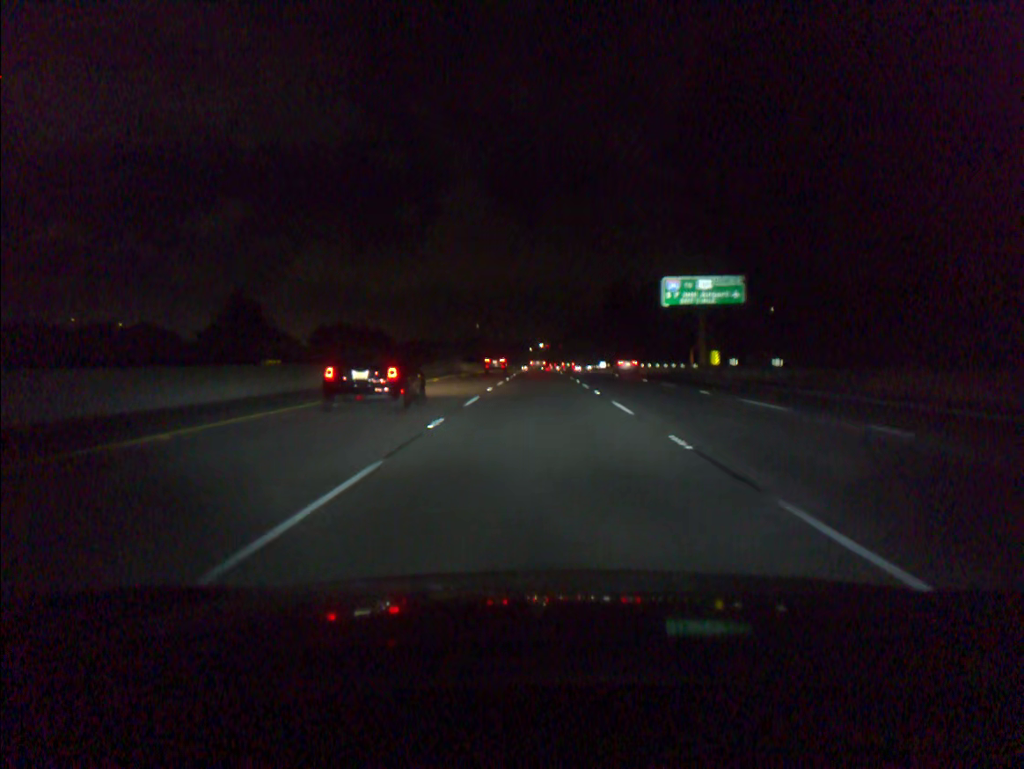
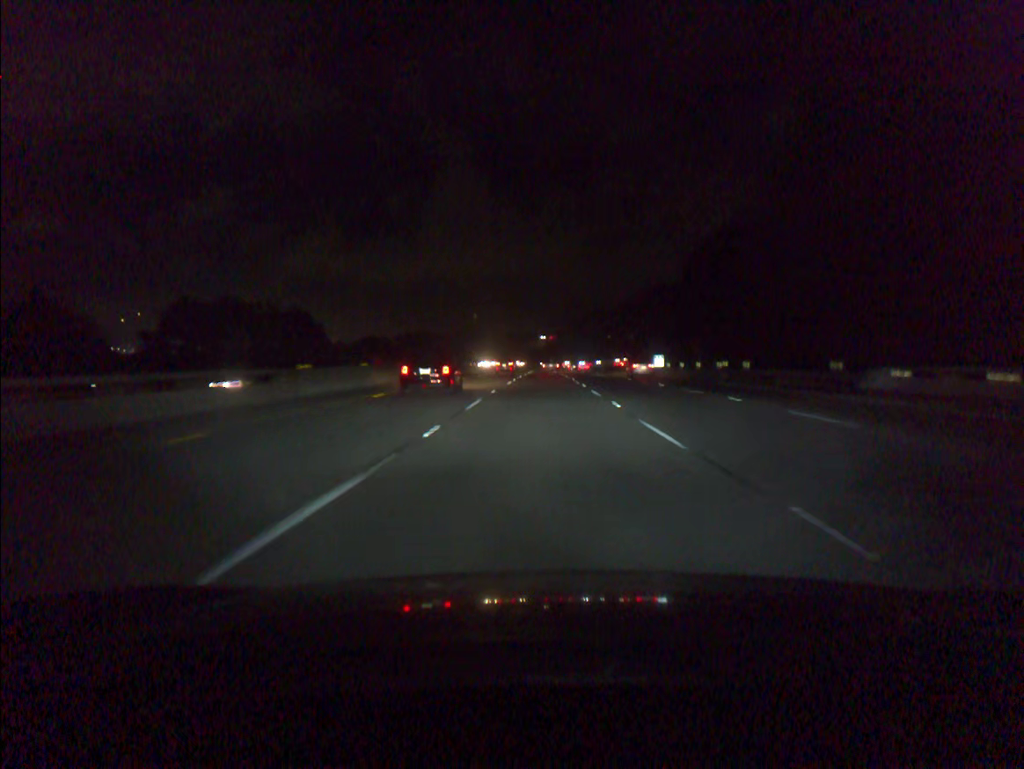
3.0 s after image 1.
(-0.2, +91.9) m; 0°
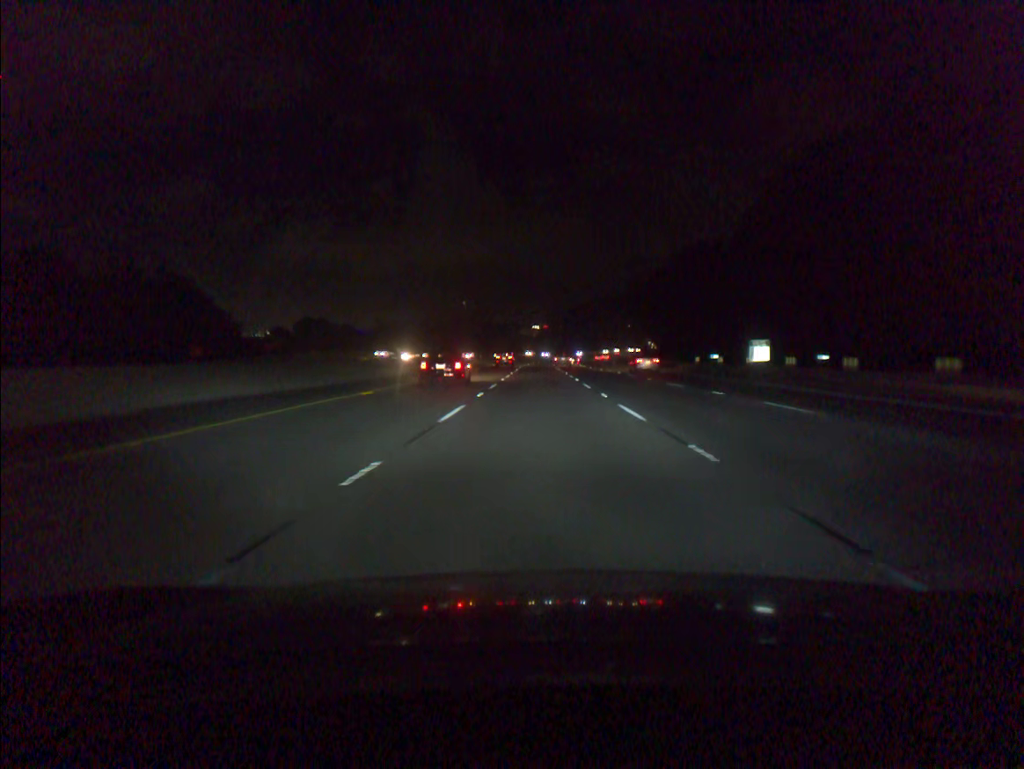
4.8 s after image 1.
(+0.2, +55.2) m; 0°
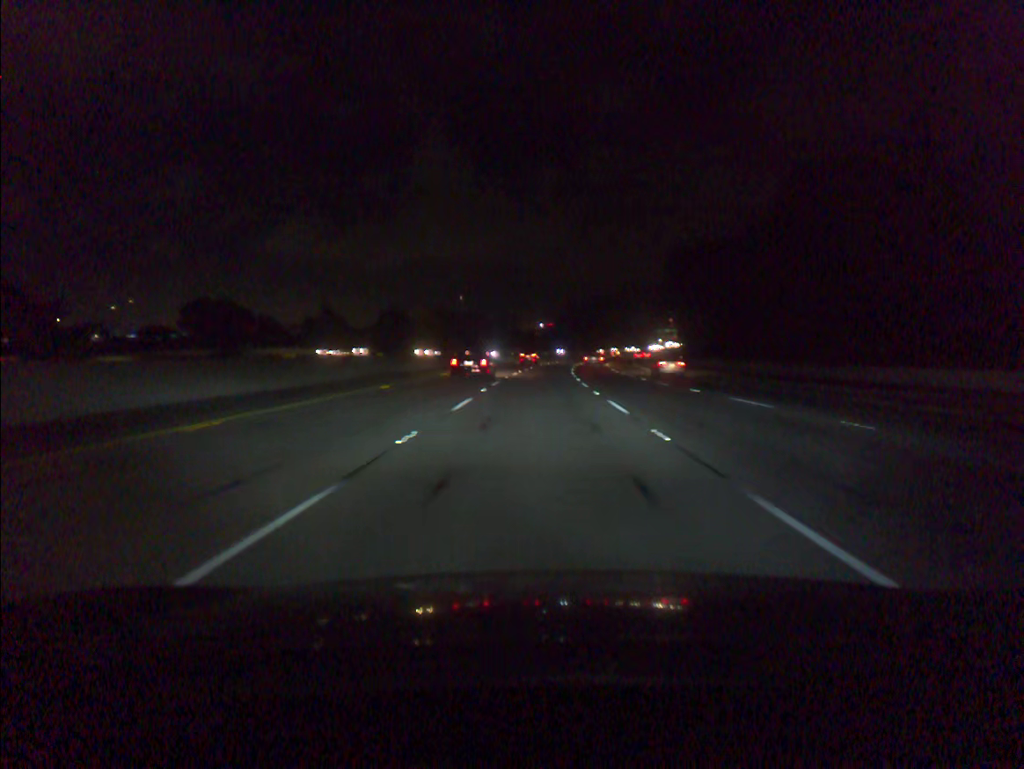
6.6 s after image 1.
(0.0, +55.5) m; 0°
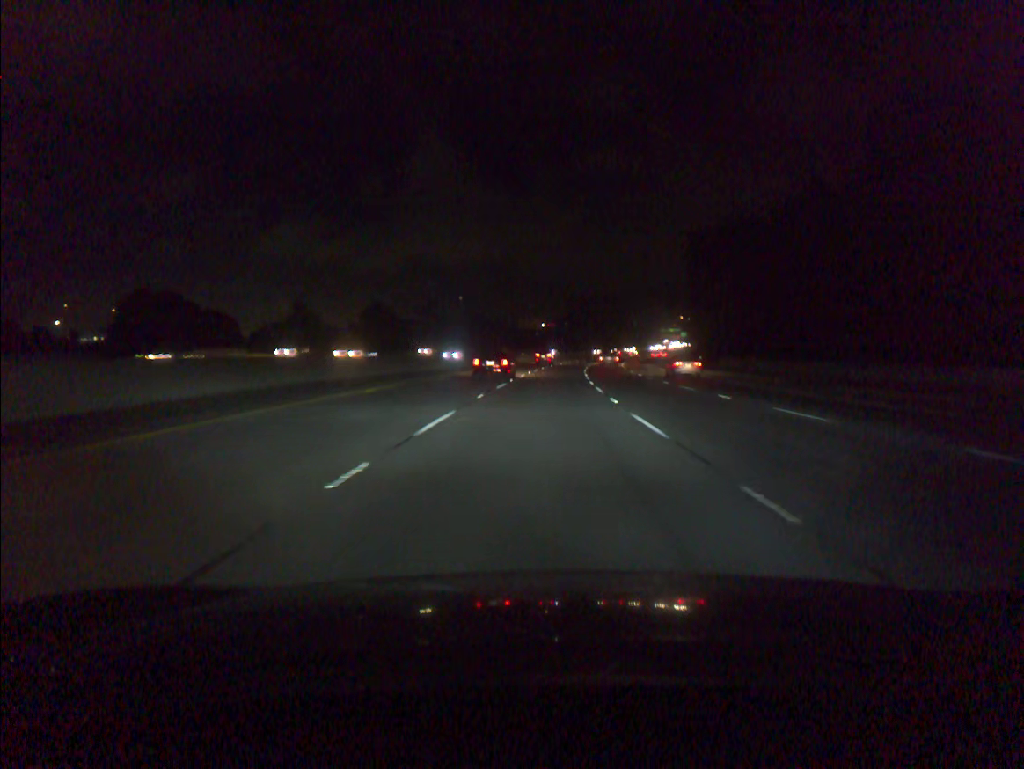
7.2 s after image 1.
(0.0, +18.5) m; 0°
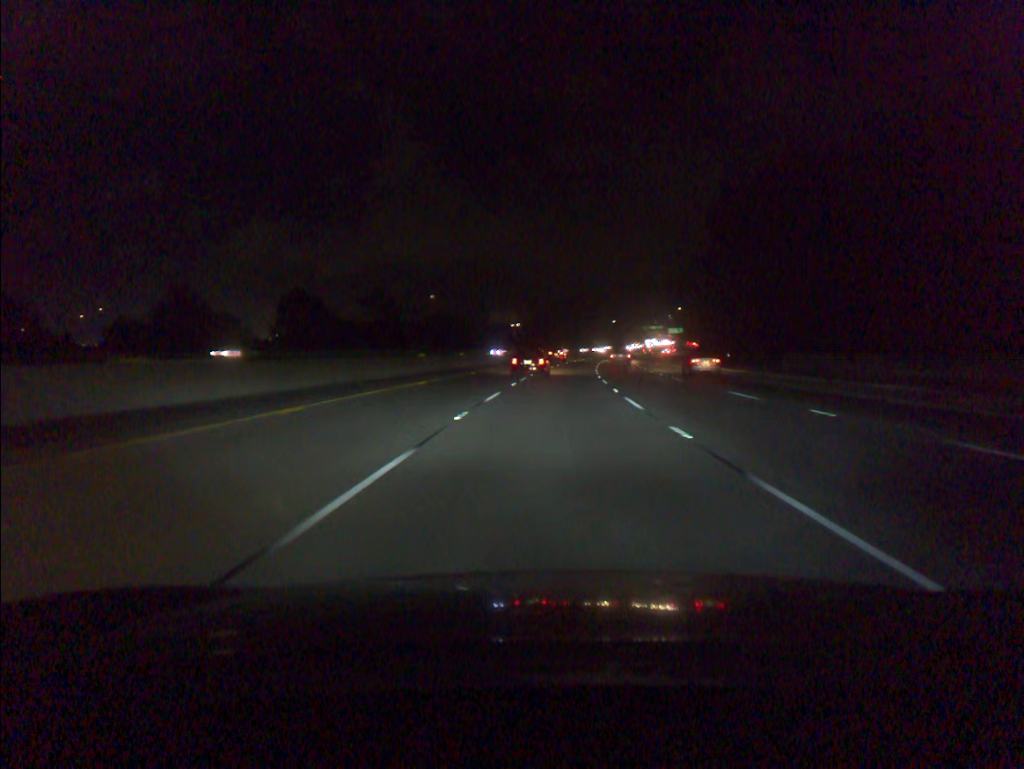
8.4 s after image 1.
(+0.4, +37.0) m; +2°
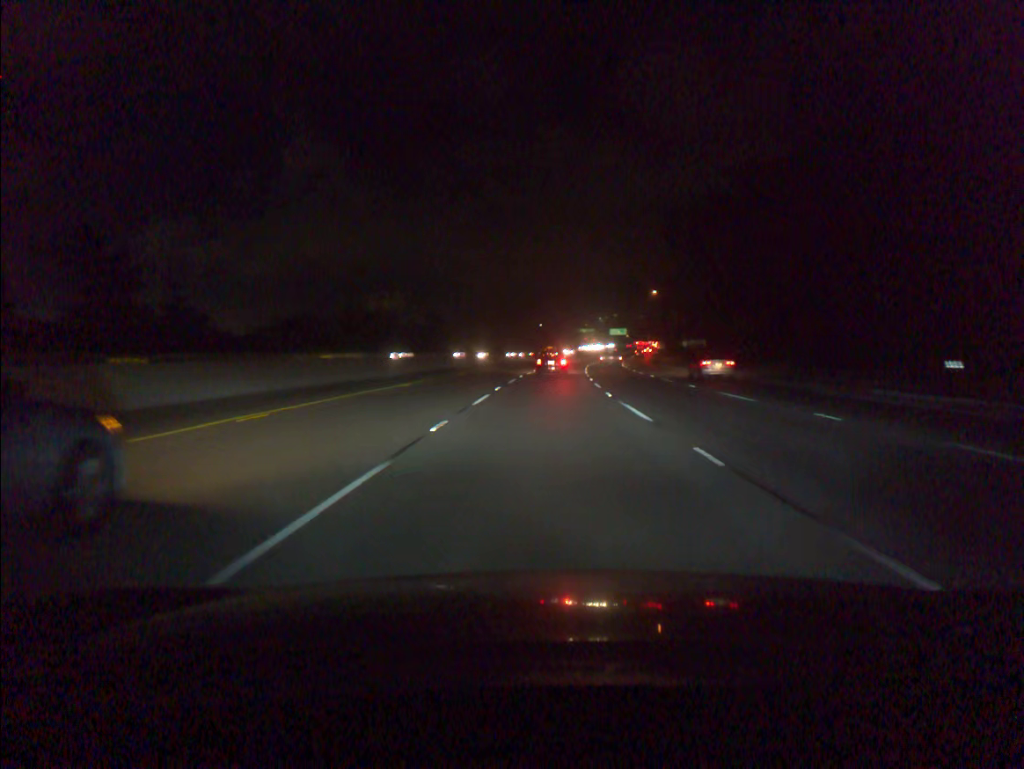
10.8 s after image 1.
(+3.5, +73.9) m; +5°
